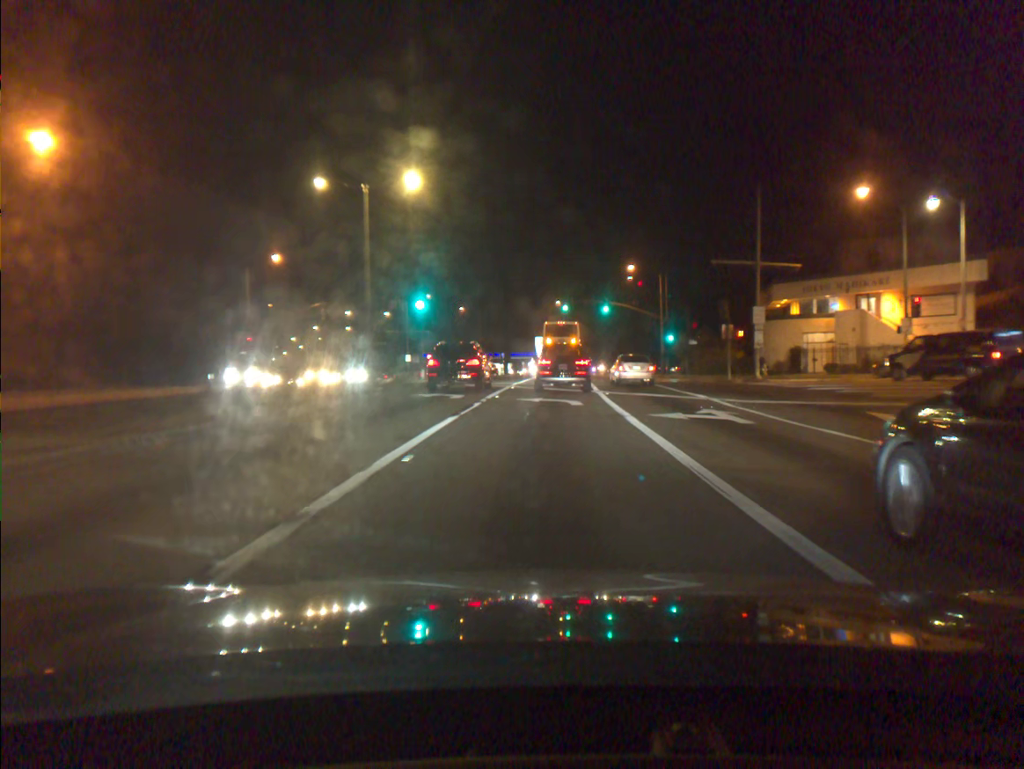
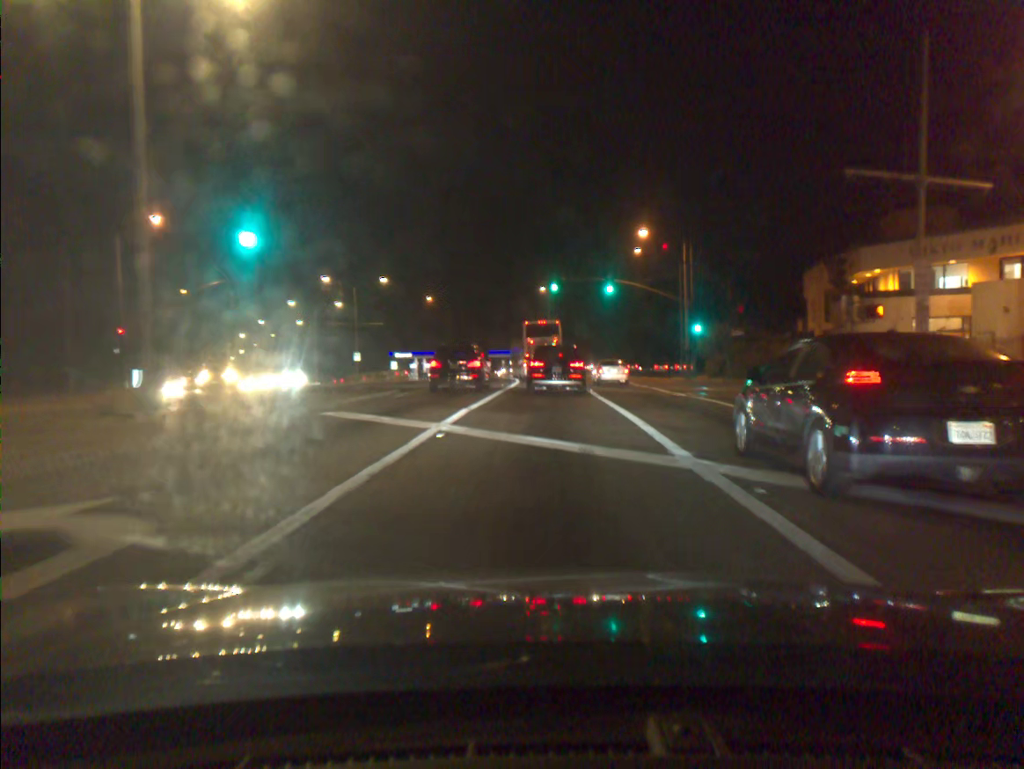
(+0.2, +19.2) m; +1°
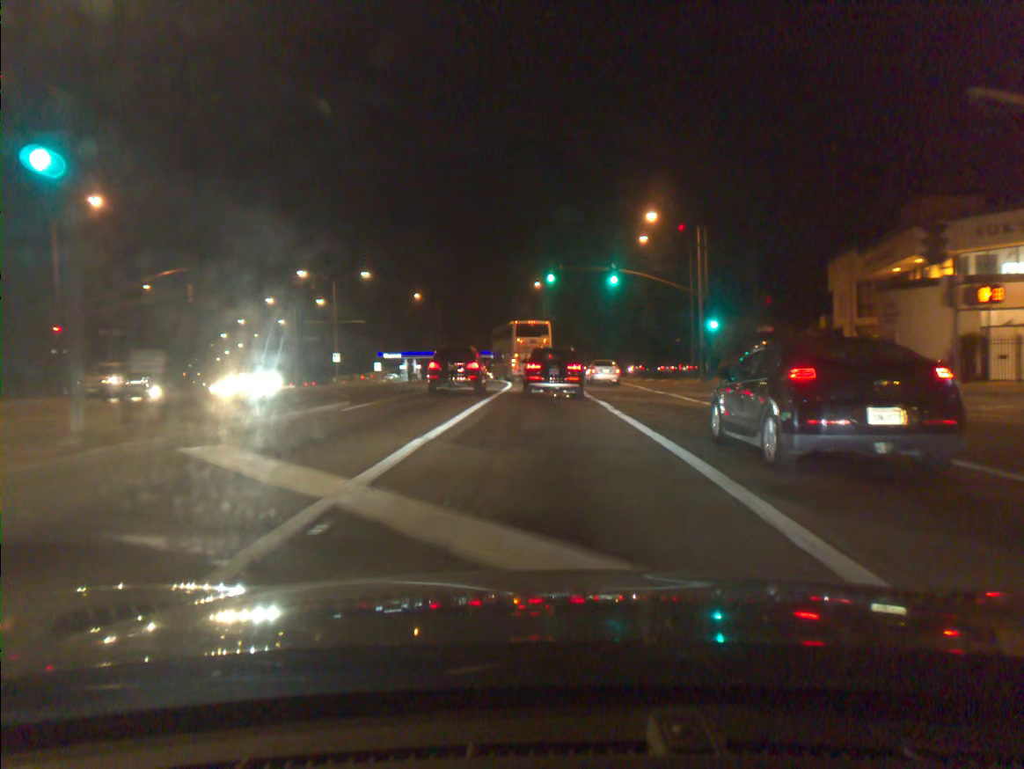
(0.0, +6.3) m; 0°
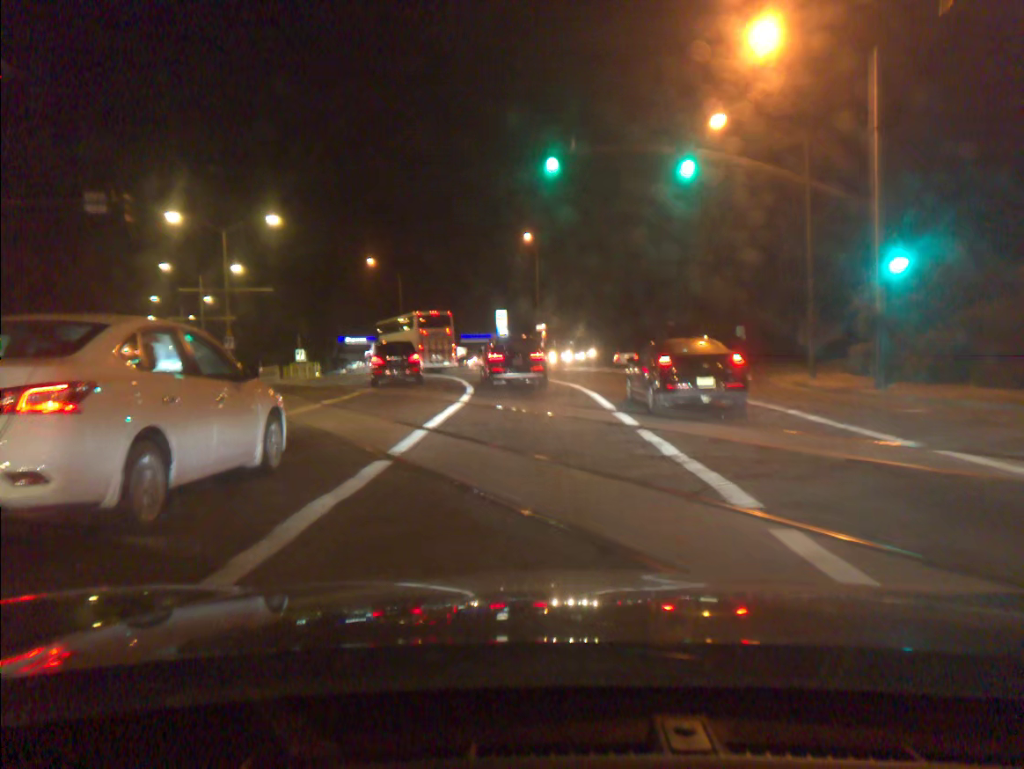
(+0.3, +24.5) m; +1°
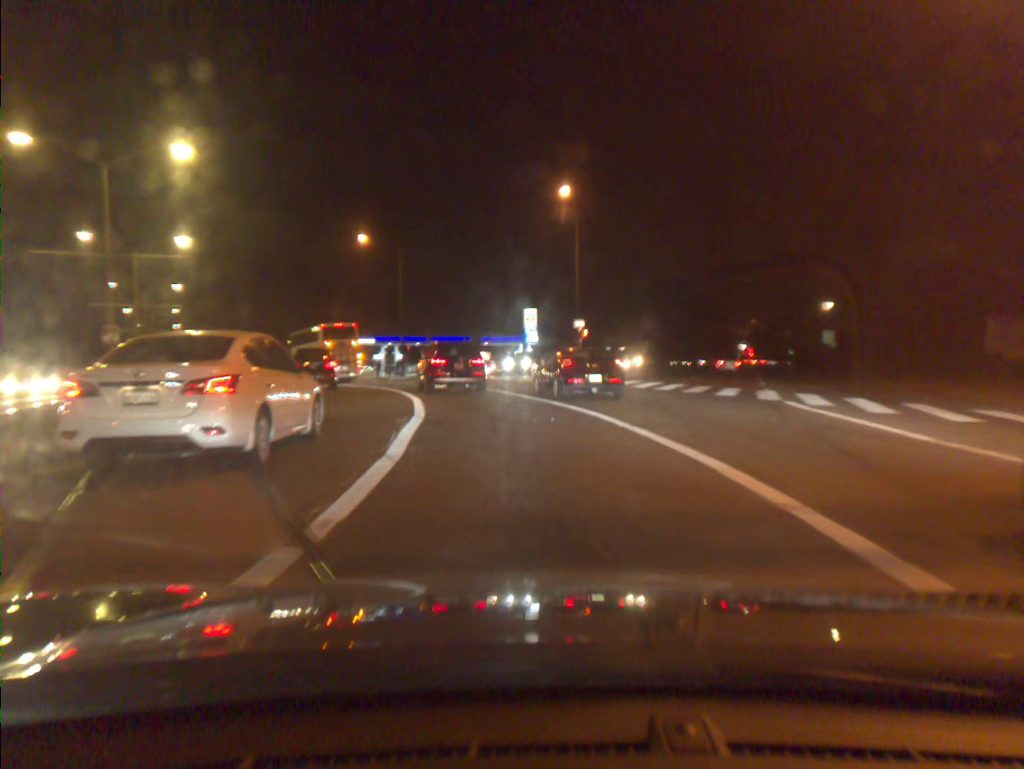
(-0.2, +18.0) m; -3°
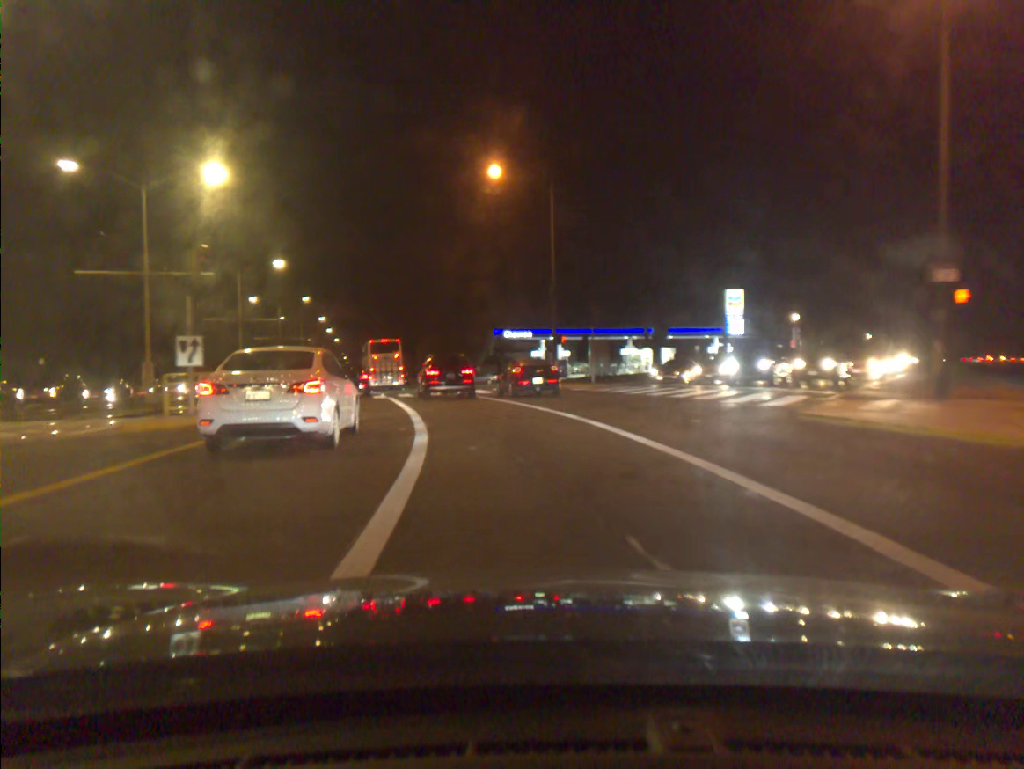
(-2.7, +24.1) m; -13°
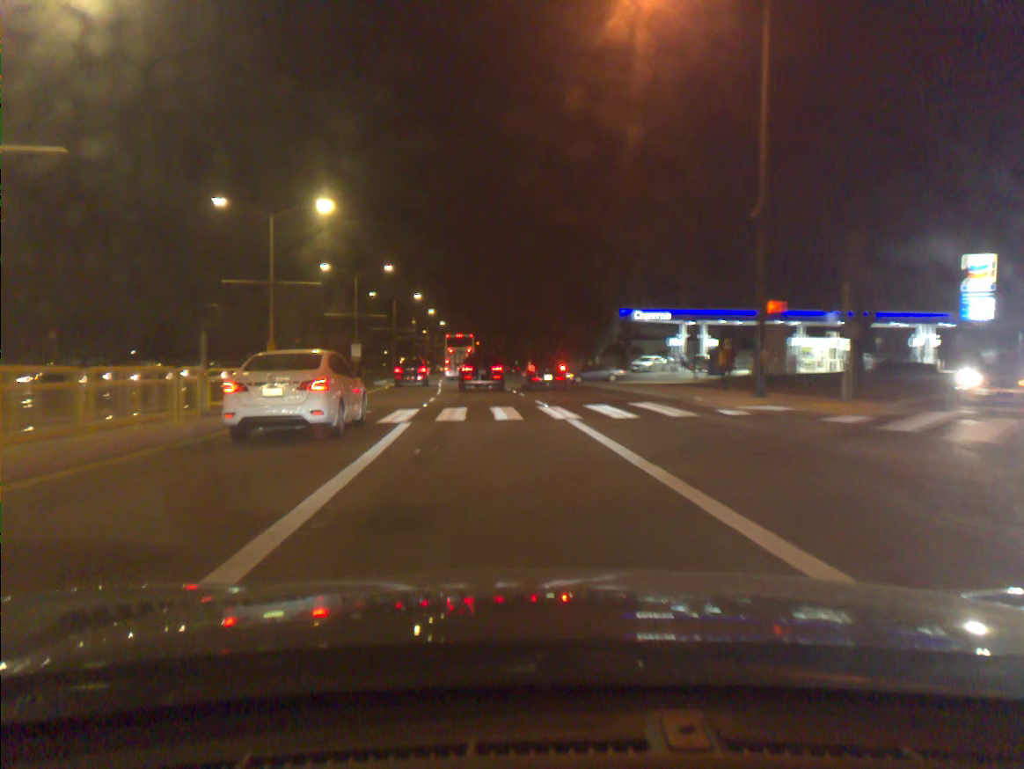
(-1.5, +20.3) m; -8°
